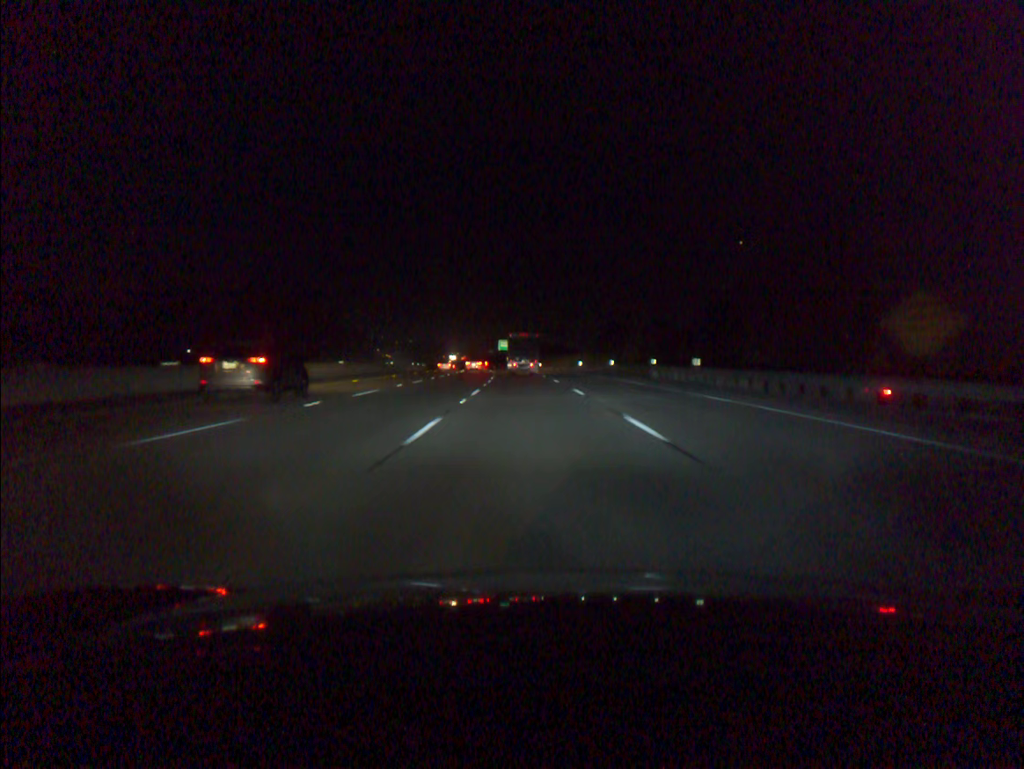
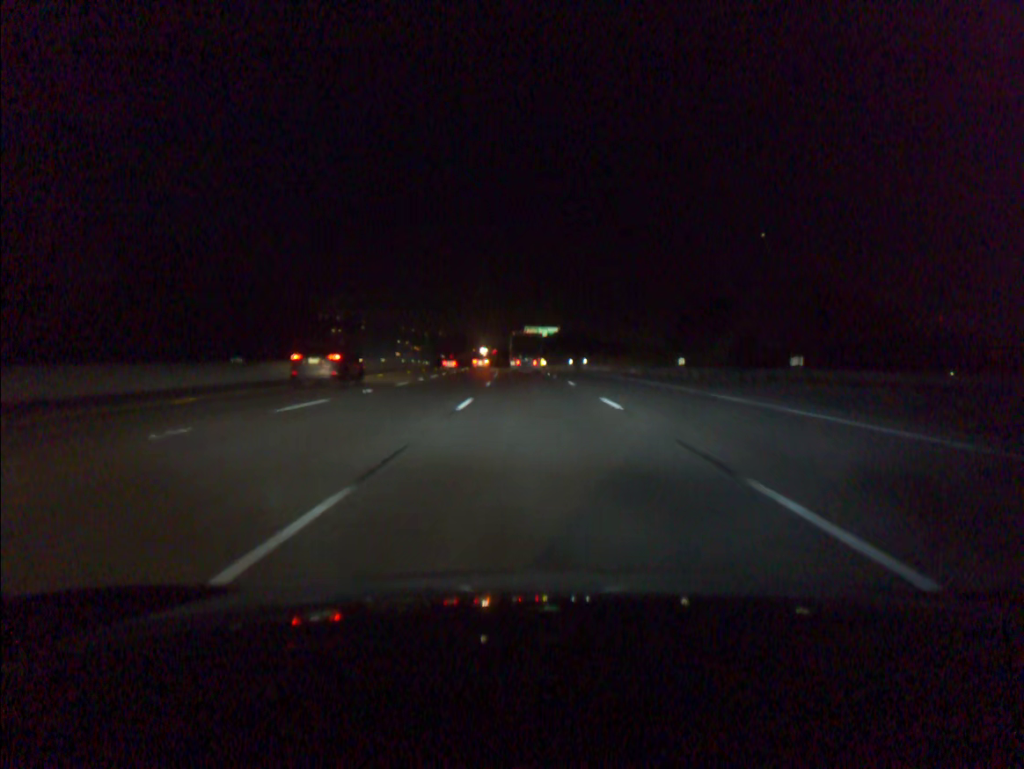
(-1.1, +52.1) m; -2°
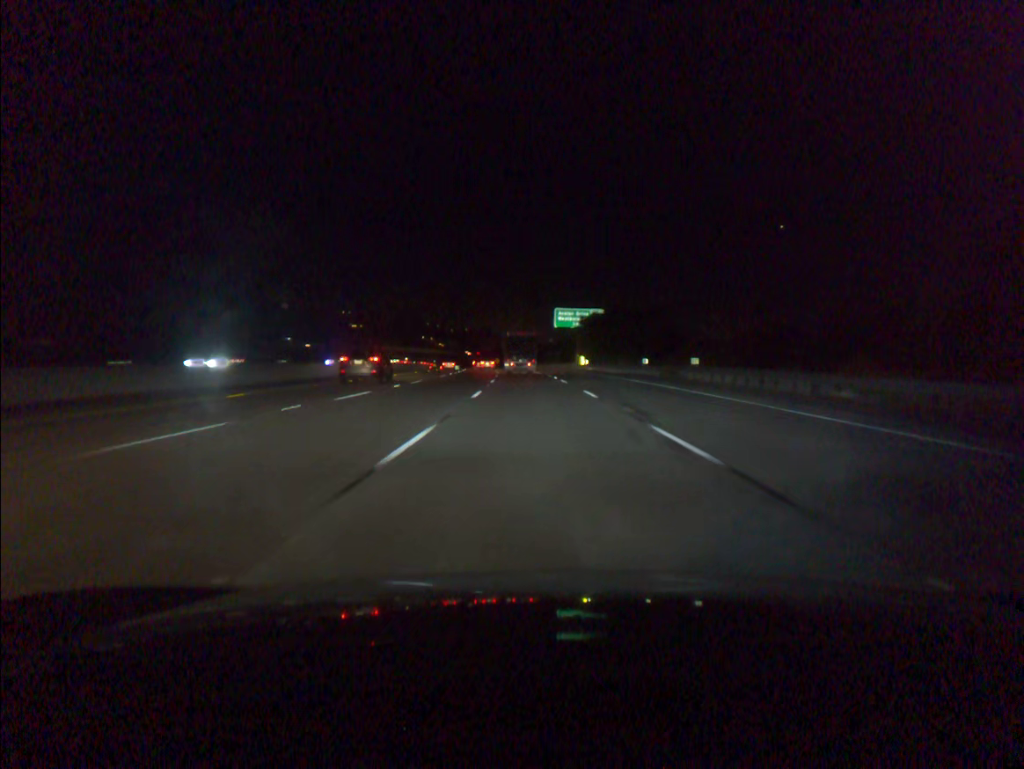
(-0.9, +52.2) m; -2°
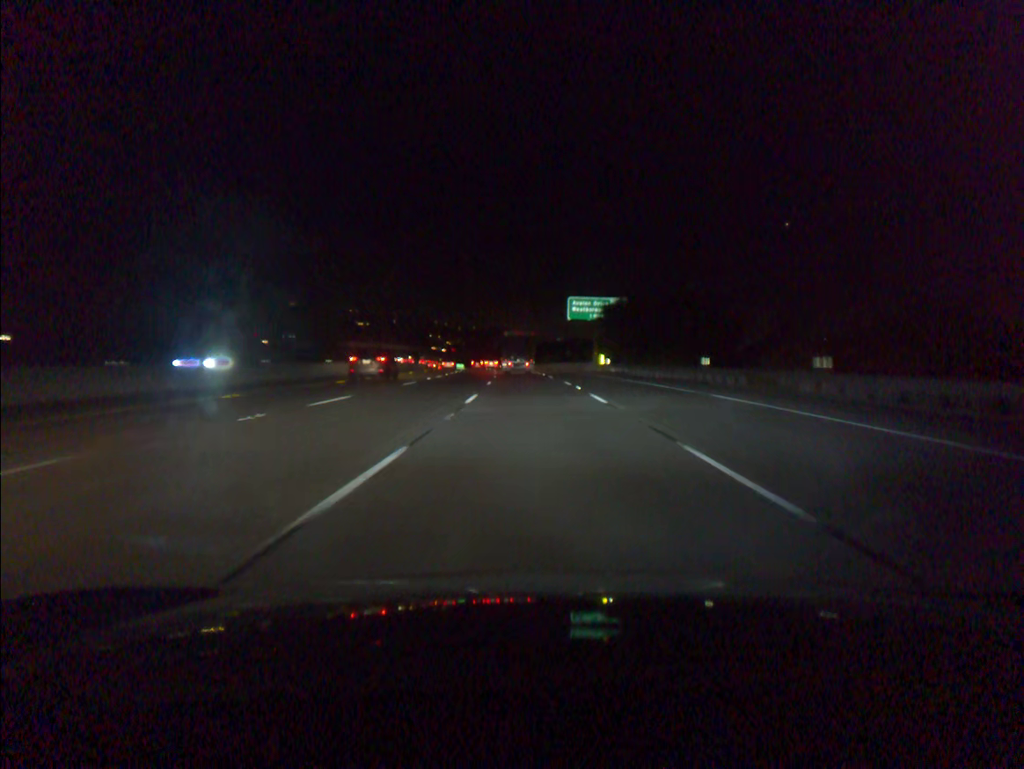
(-0.1, +17.4) m; -1°
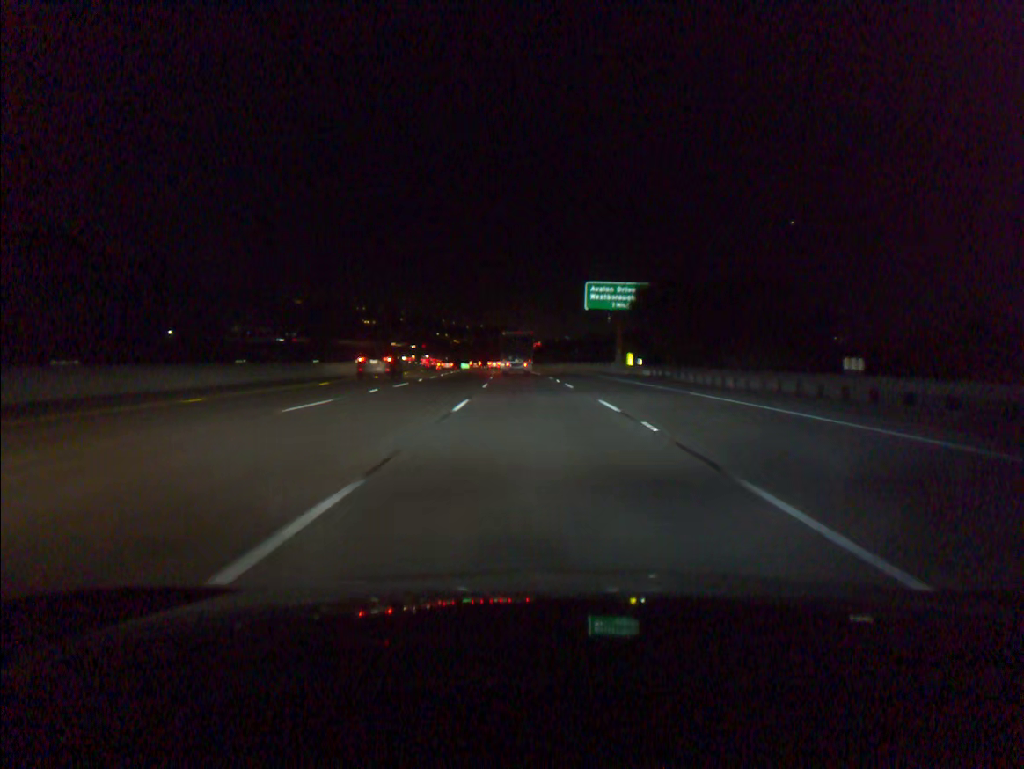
(-0.1, +17.4) m; -1°
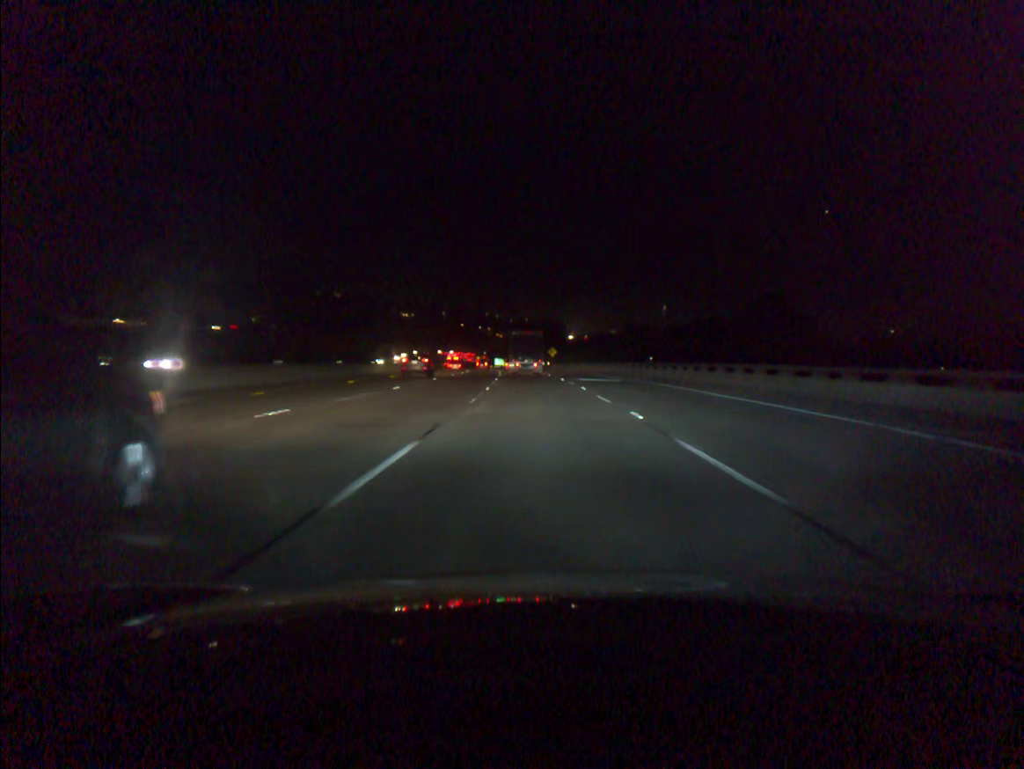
(-1.9, +69.4) m; -3°
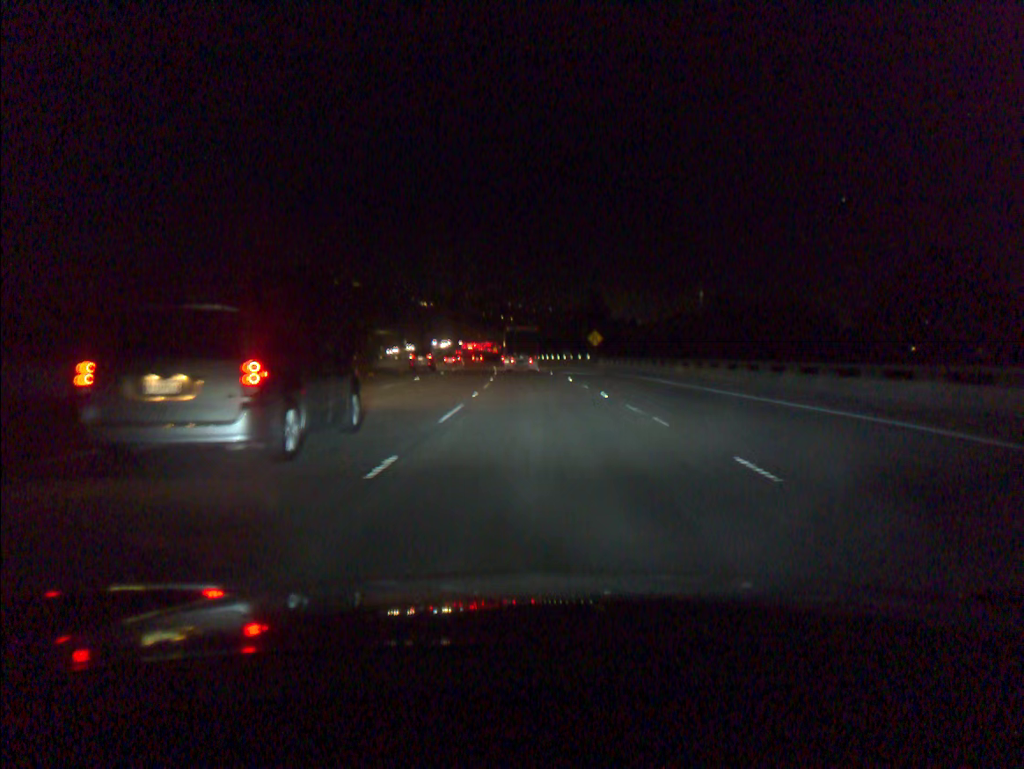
(-0.8, +51.8) m; -2°
